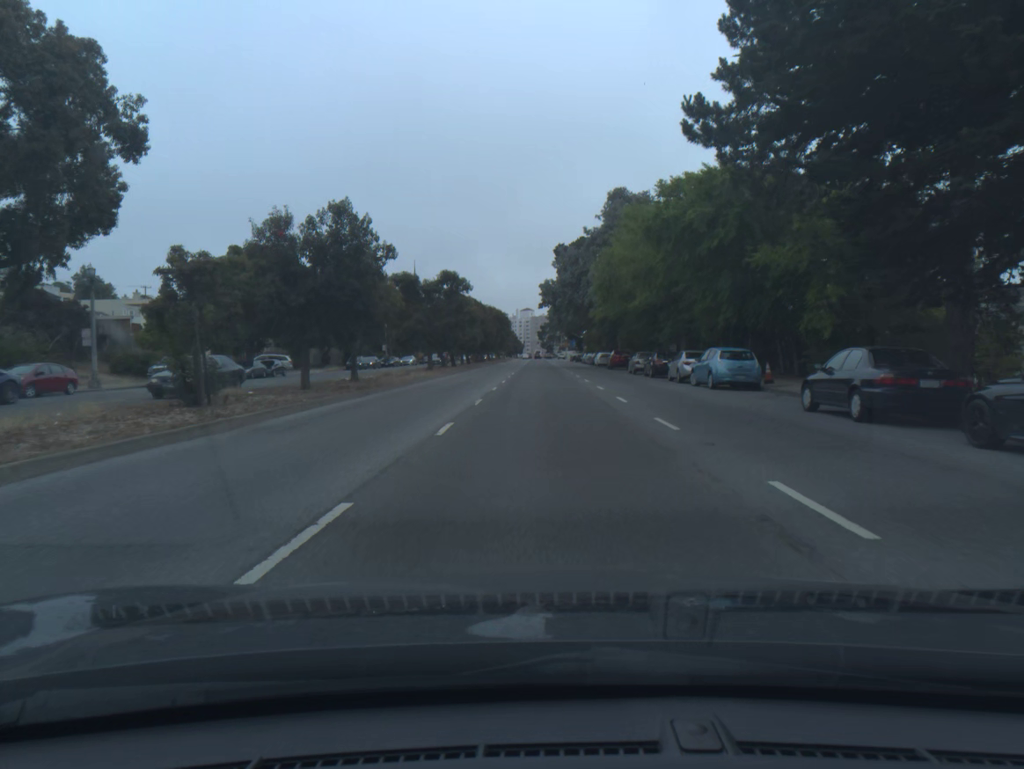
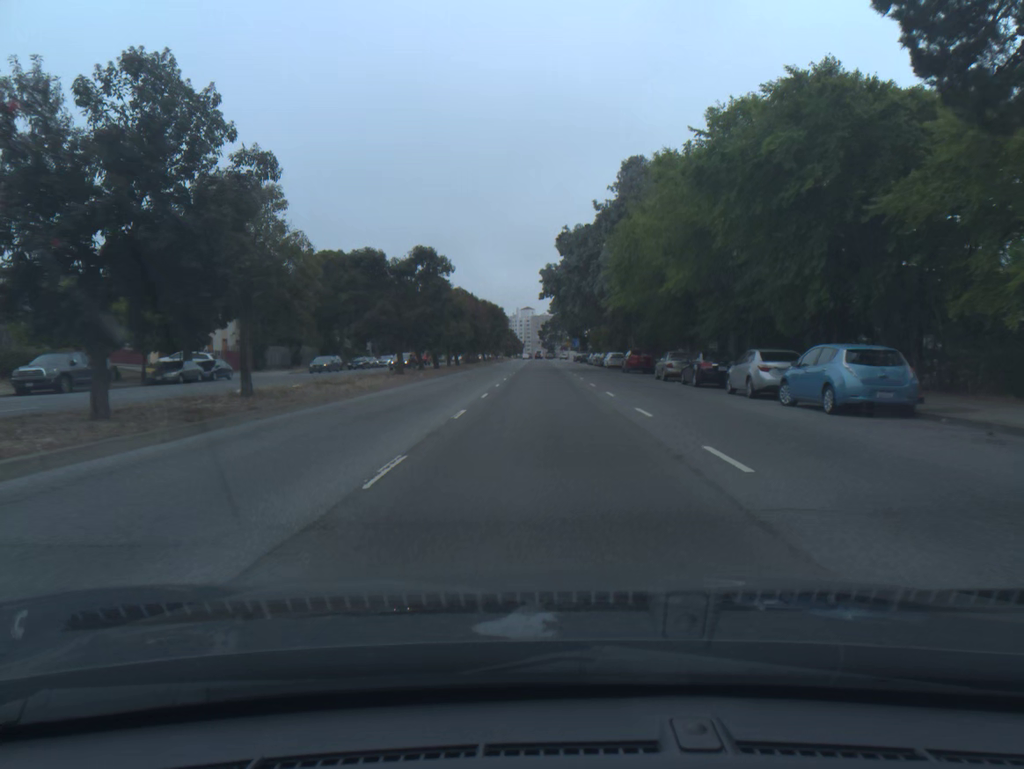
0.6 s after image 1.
(0.0, +11.8) m; 0°
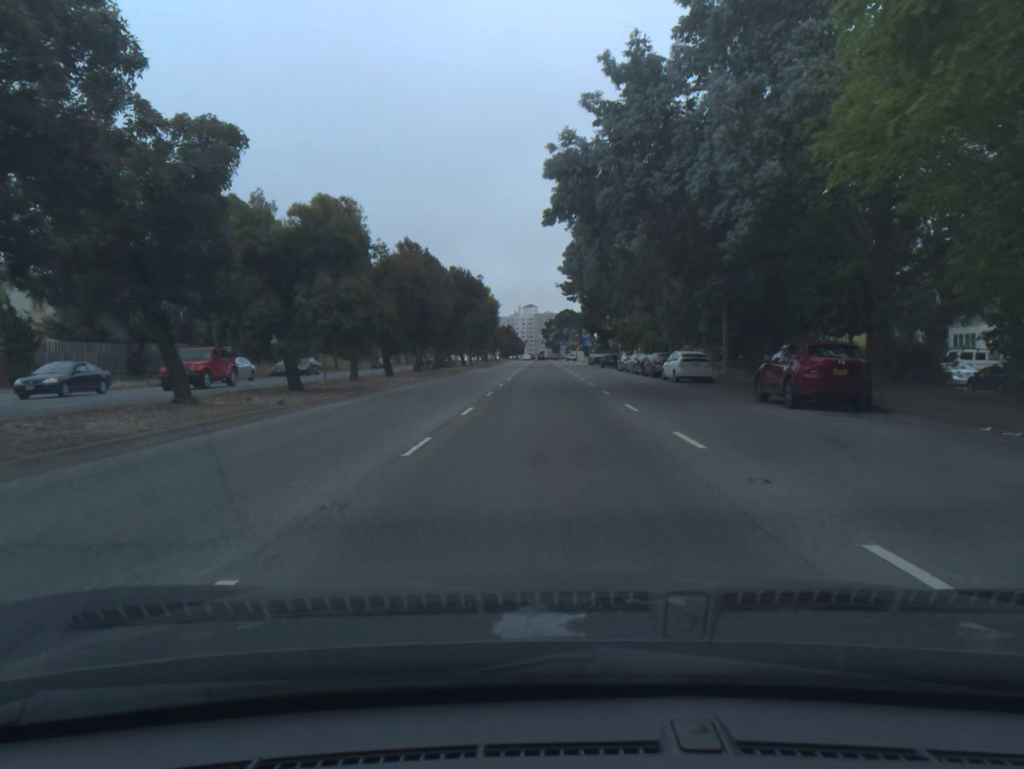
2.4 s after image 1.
(-0.1, +34.4) m; 0°
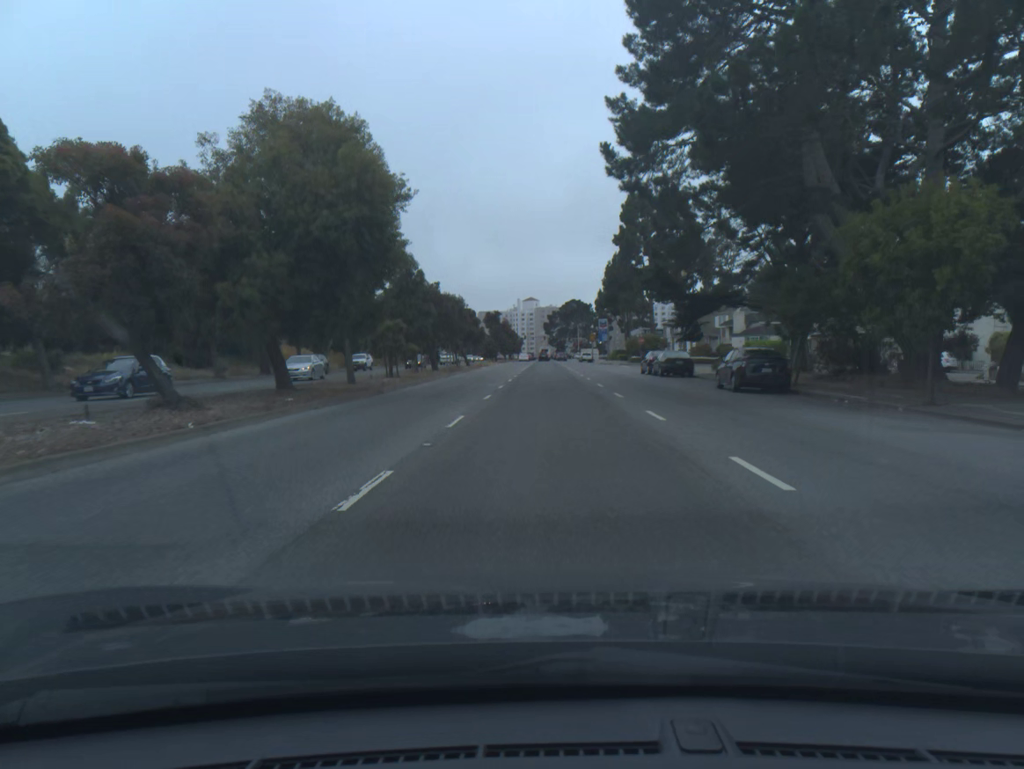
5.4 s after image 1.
(0.0, +53.8) m; 0°
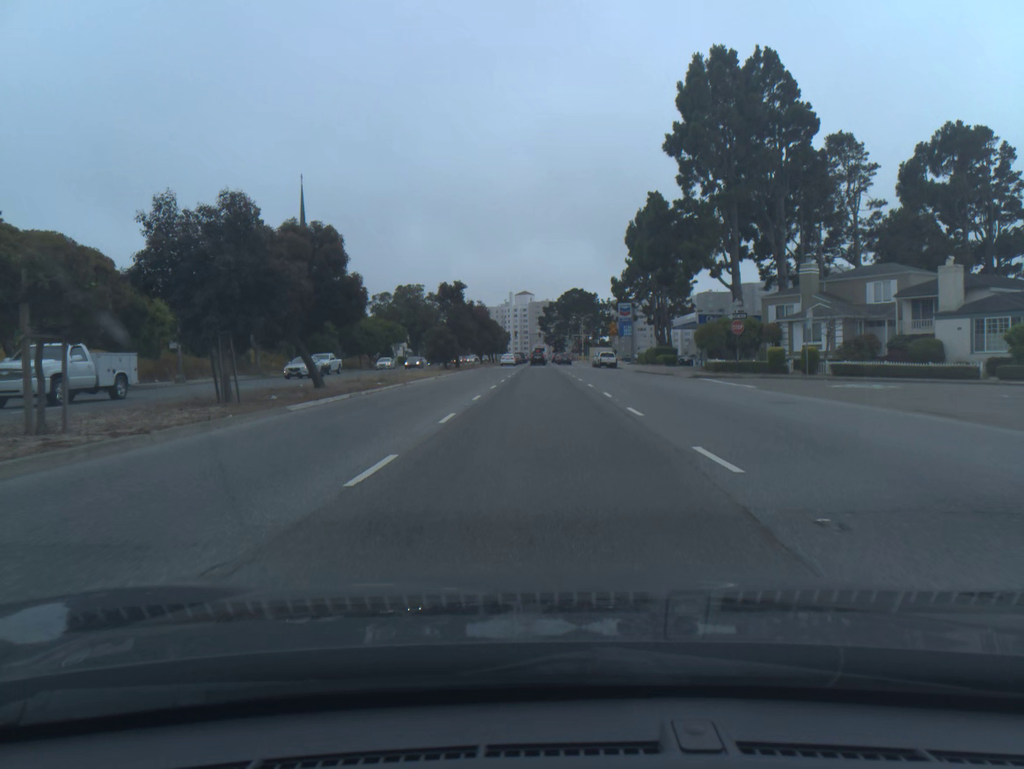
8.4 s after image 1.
(+0.1, +49.6) m; 0°
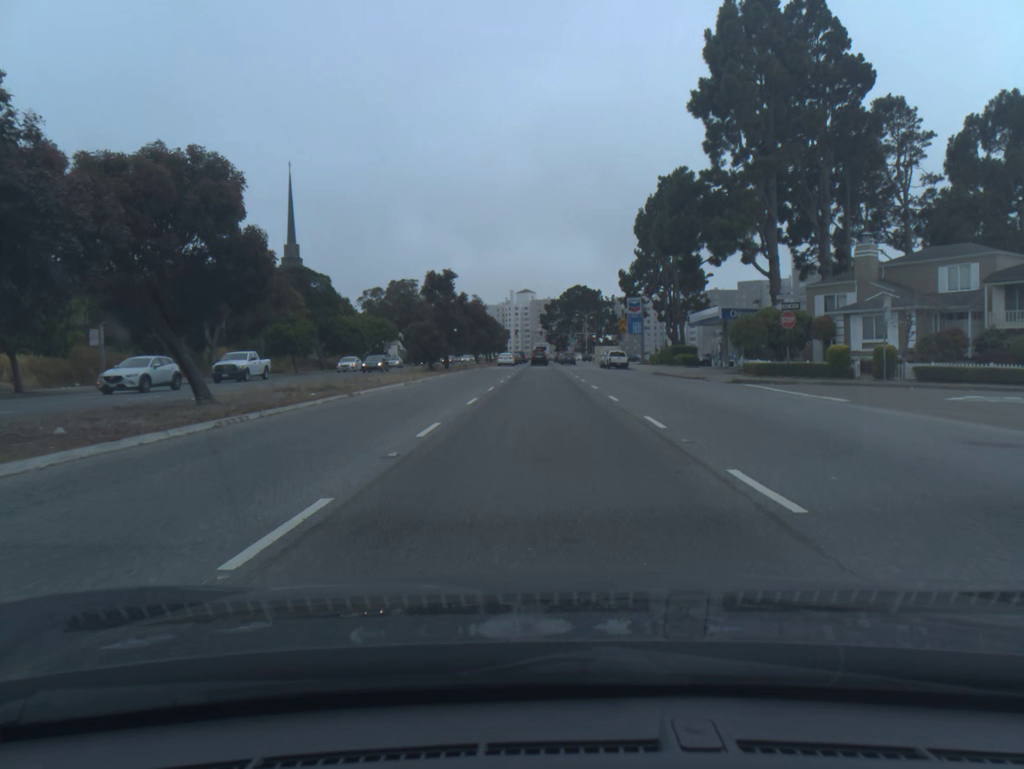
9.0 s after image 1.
(0.0, +9.4) m; 0°
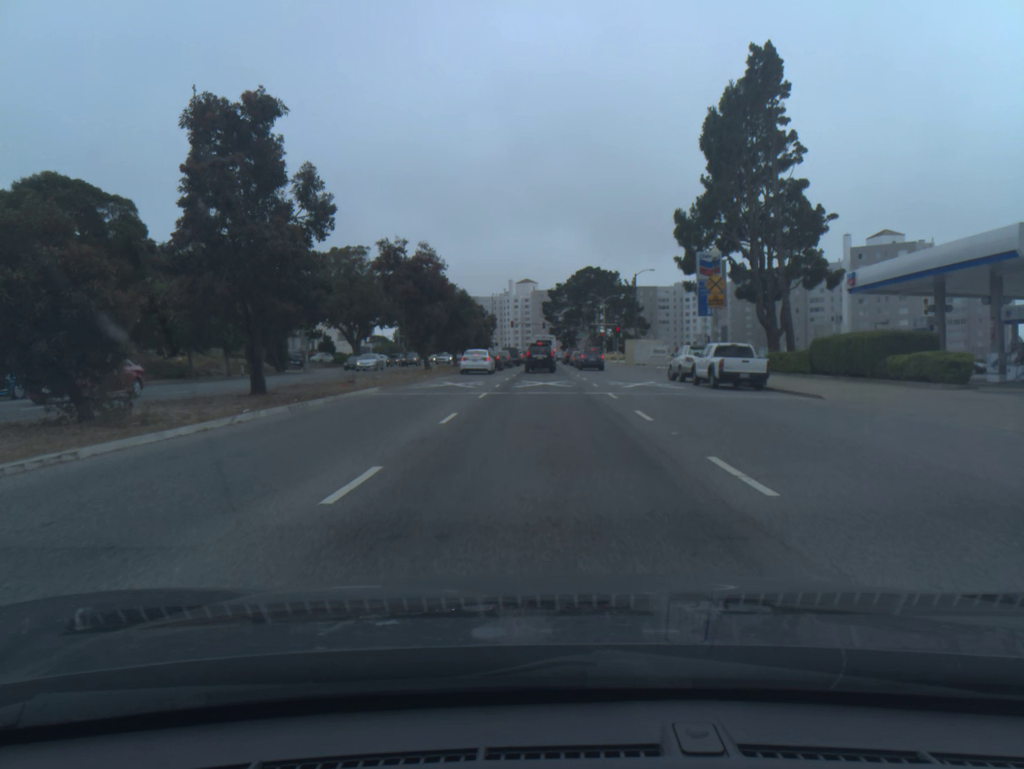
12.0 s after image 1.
(0.0, +42.2) m; 0°
